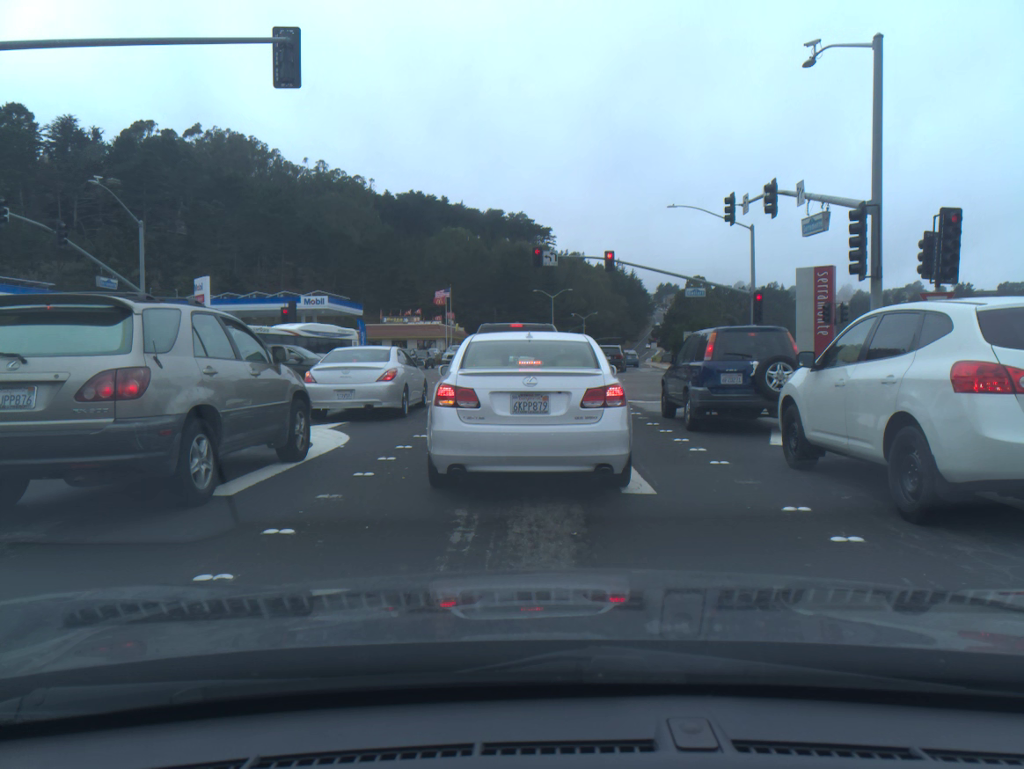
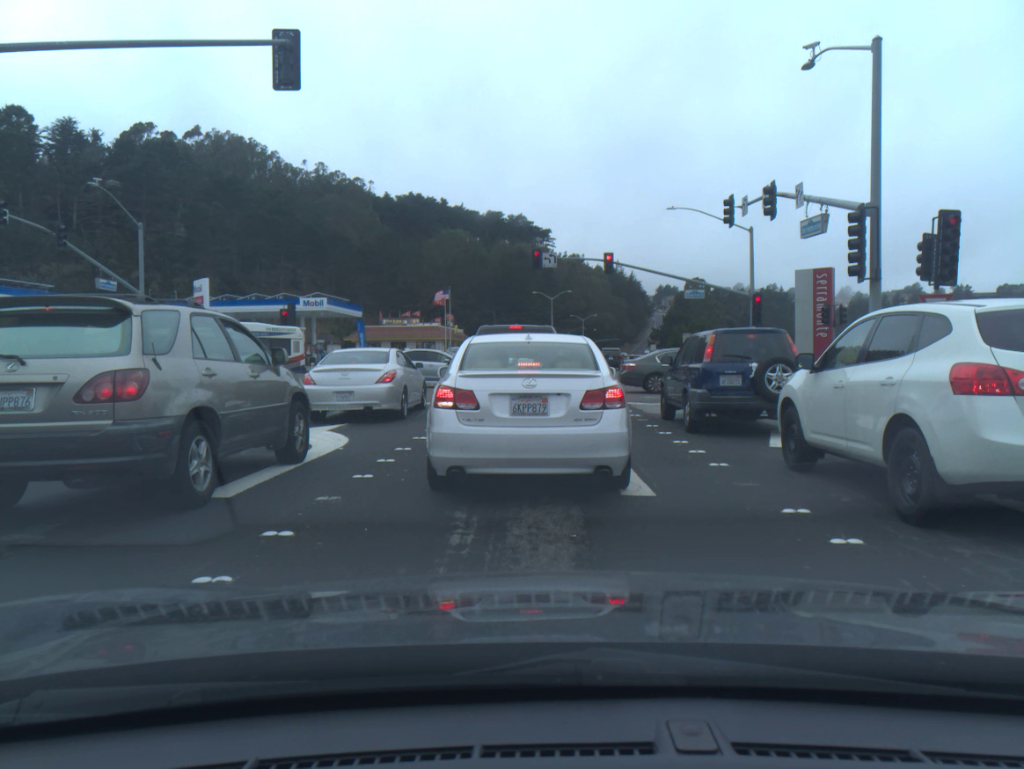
(0.0, 0.0) m; 0°
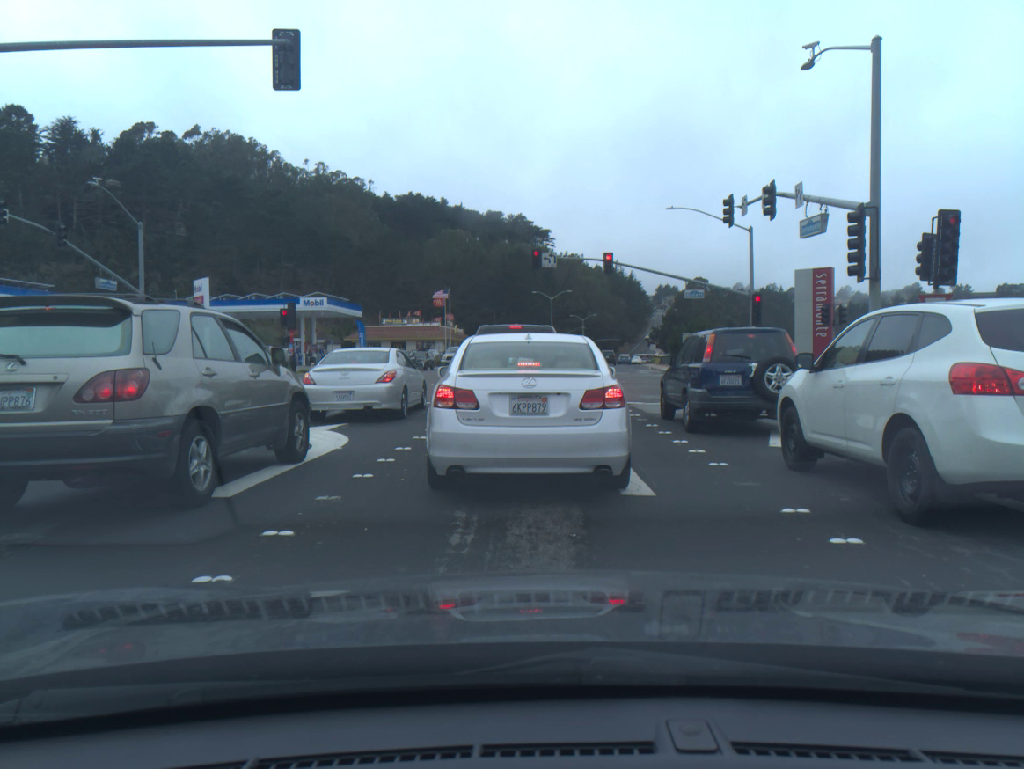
(0.0, 0.0) m; 0°
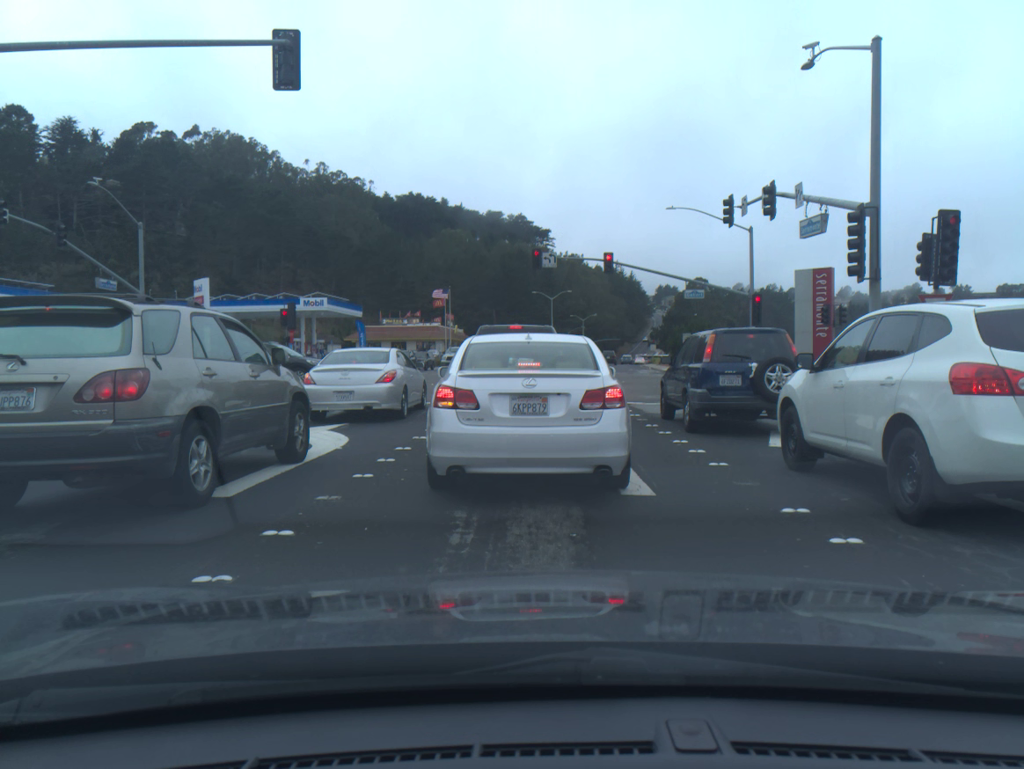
(0.0, 0.0) m; 0°
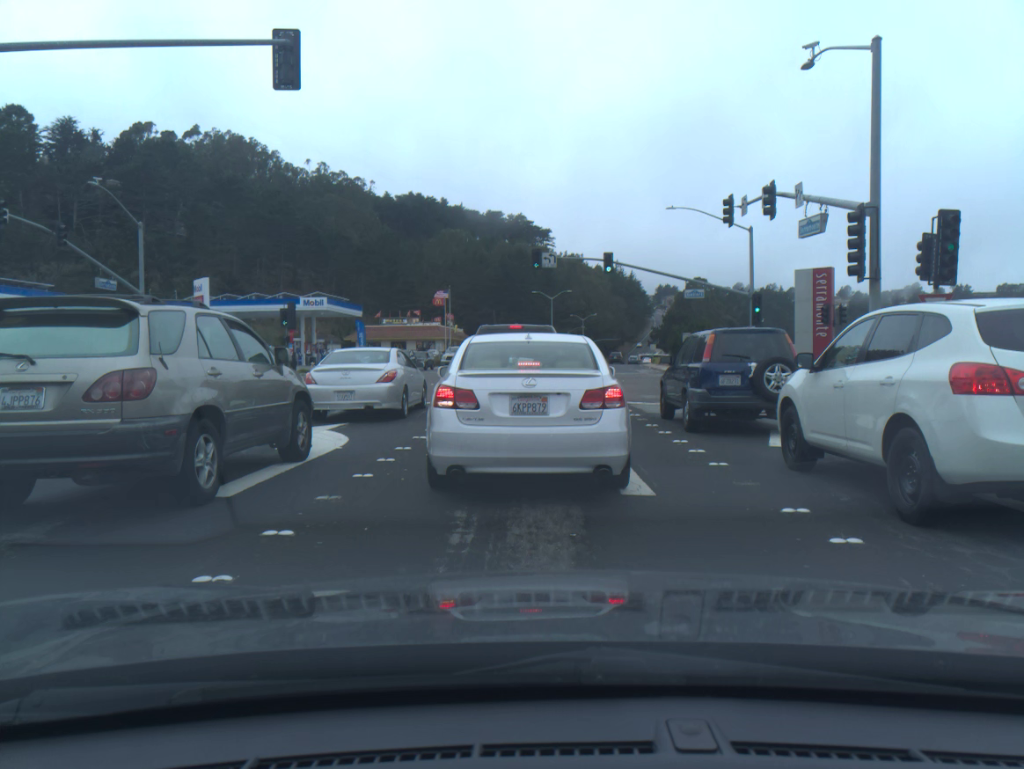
(0.0, 0.0) m; 0°
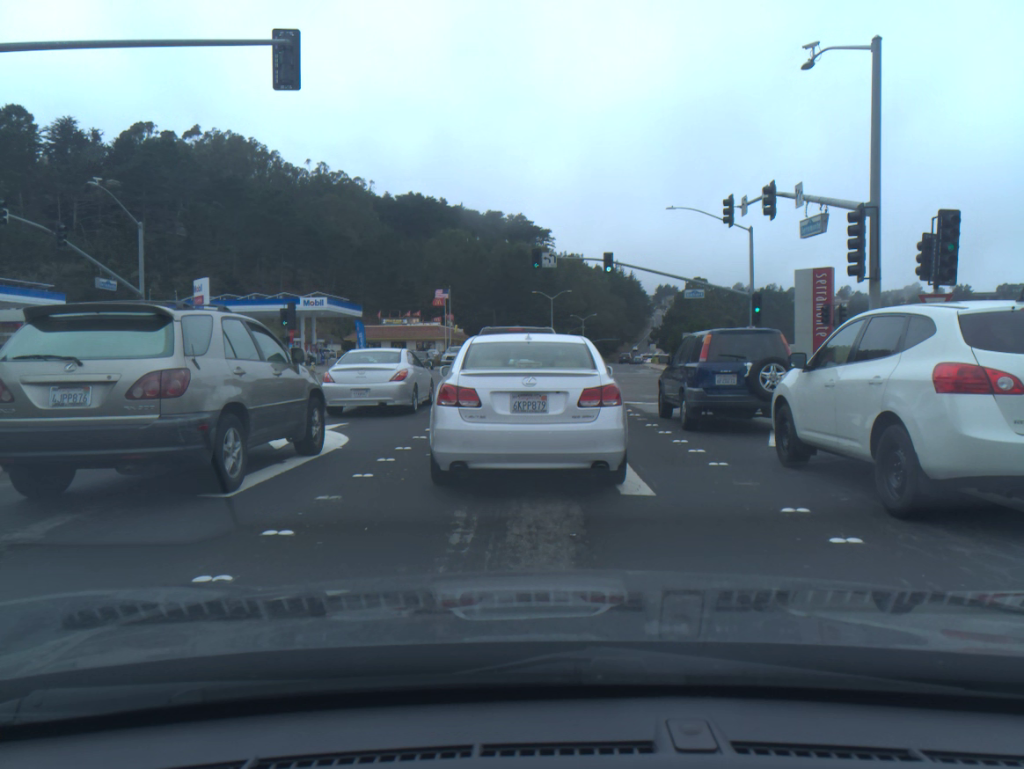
(0.0, 0.0) m; 0°
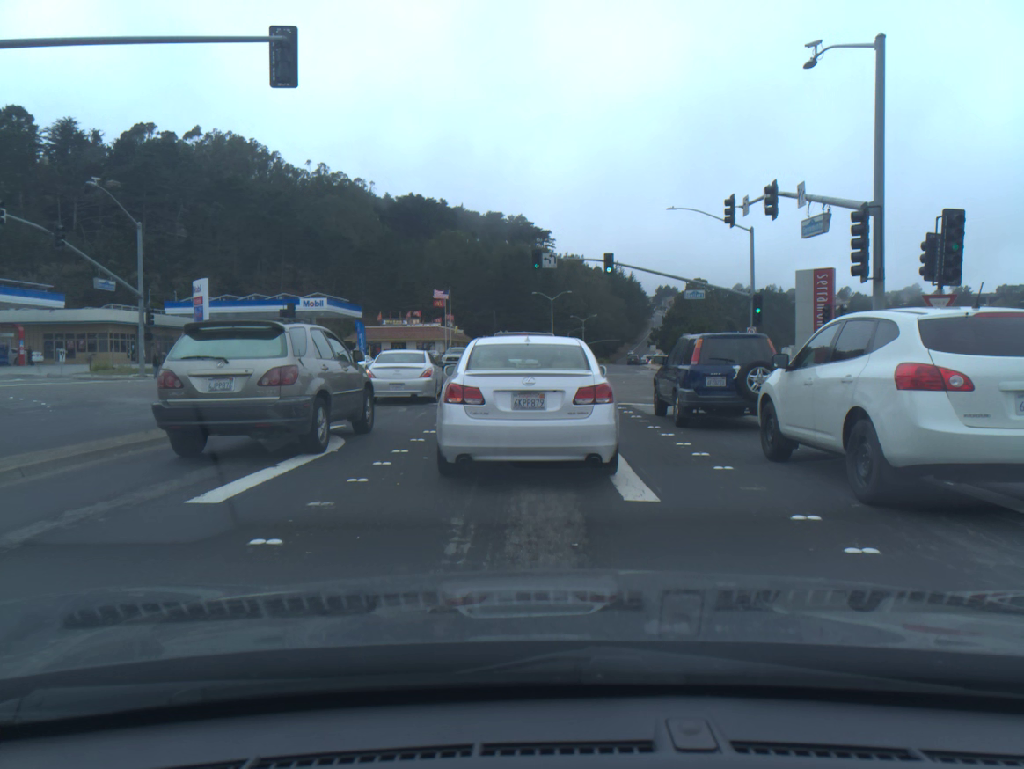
(0.0, +0.2) m; -1°
